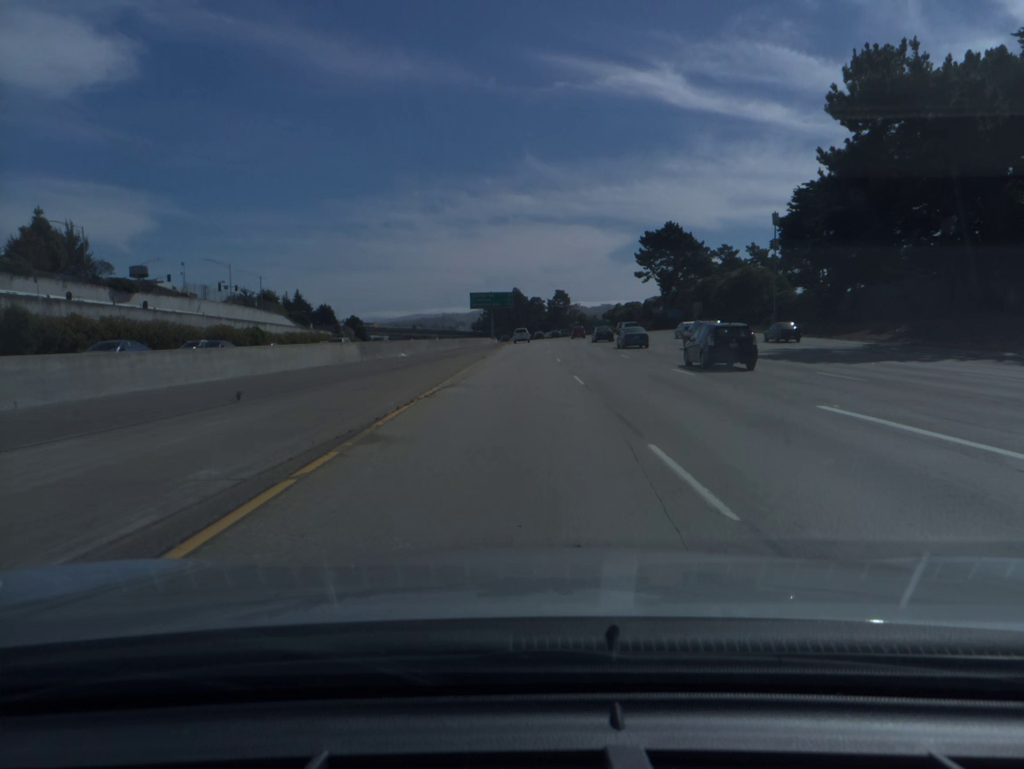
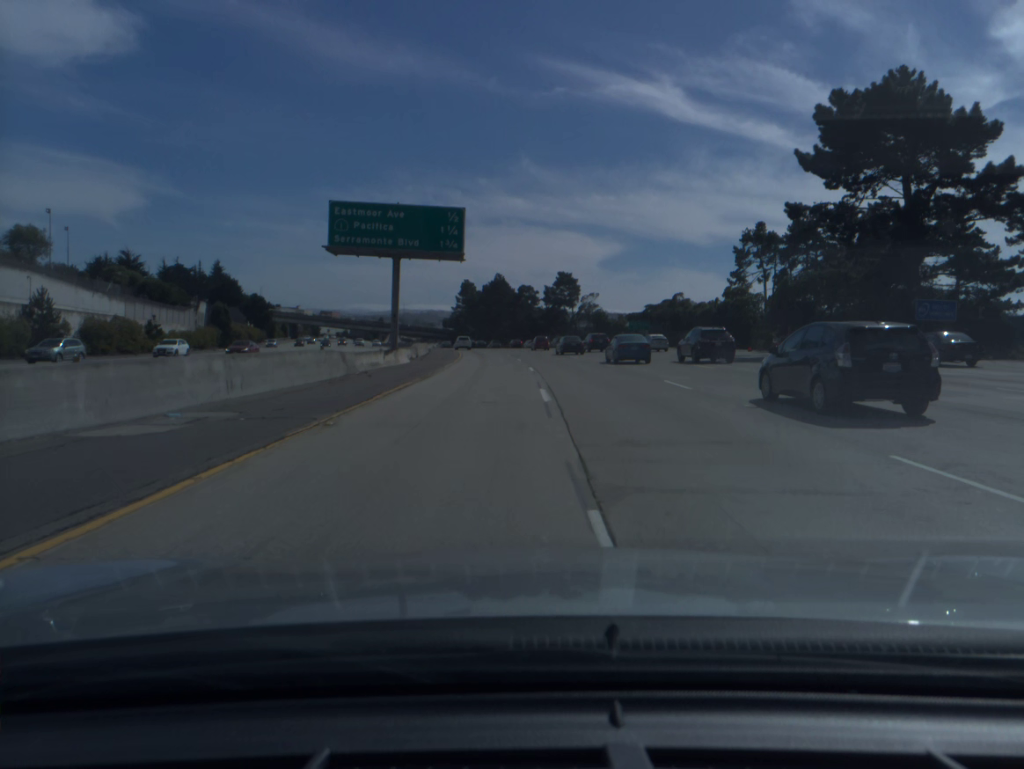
(+0.6, +92.0) m; +1°
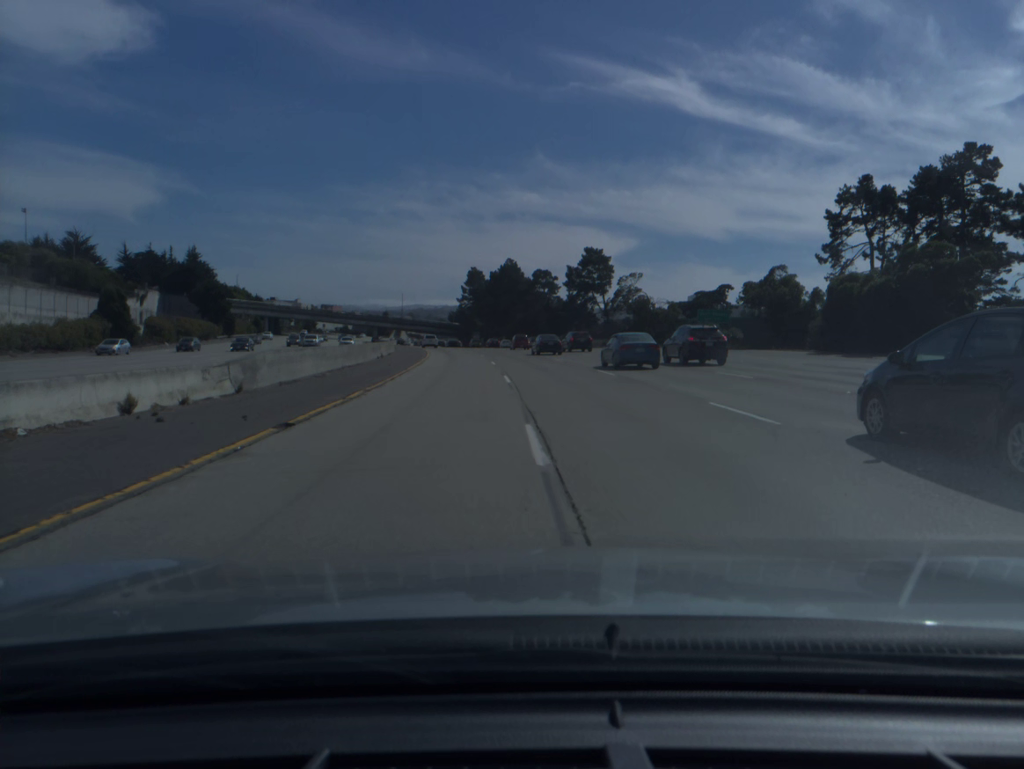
(-0.2, +37.1) m; -1°
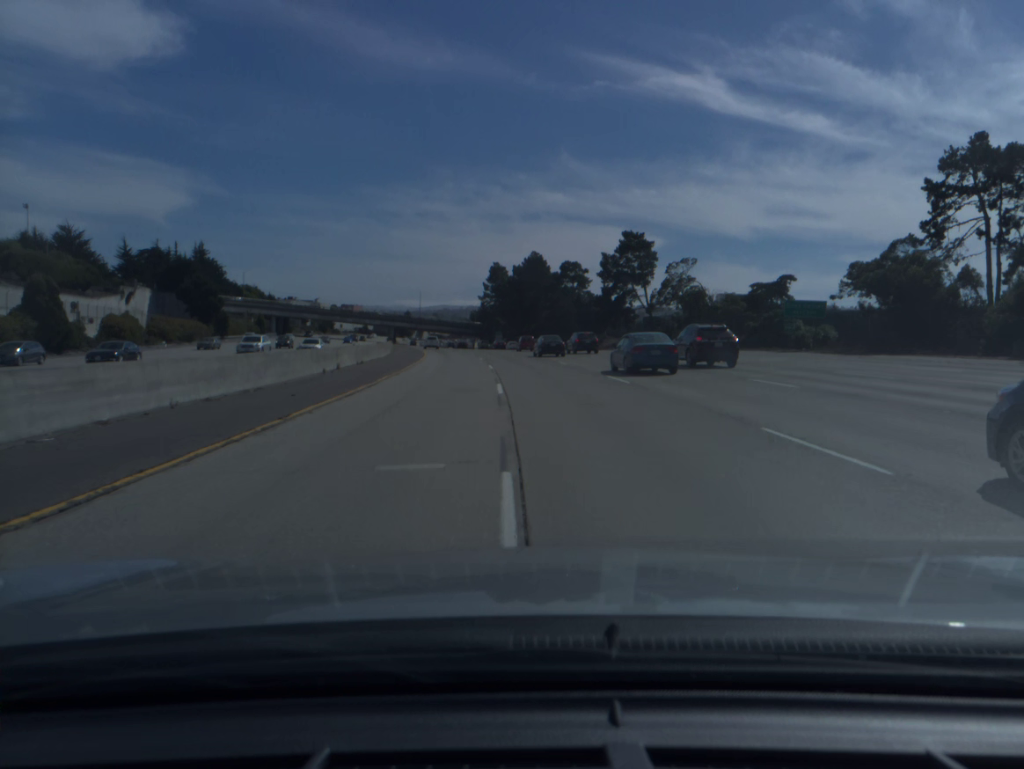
(-0.3, +18.7) m; -2°
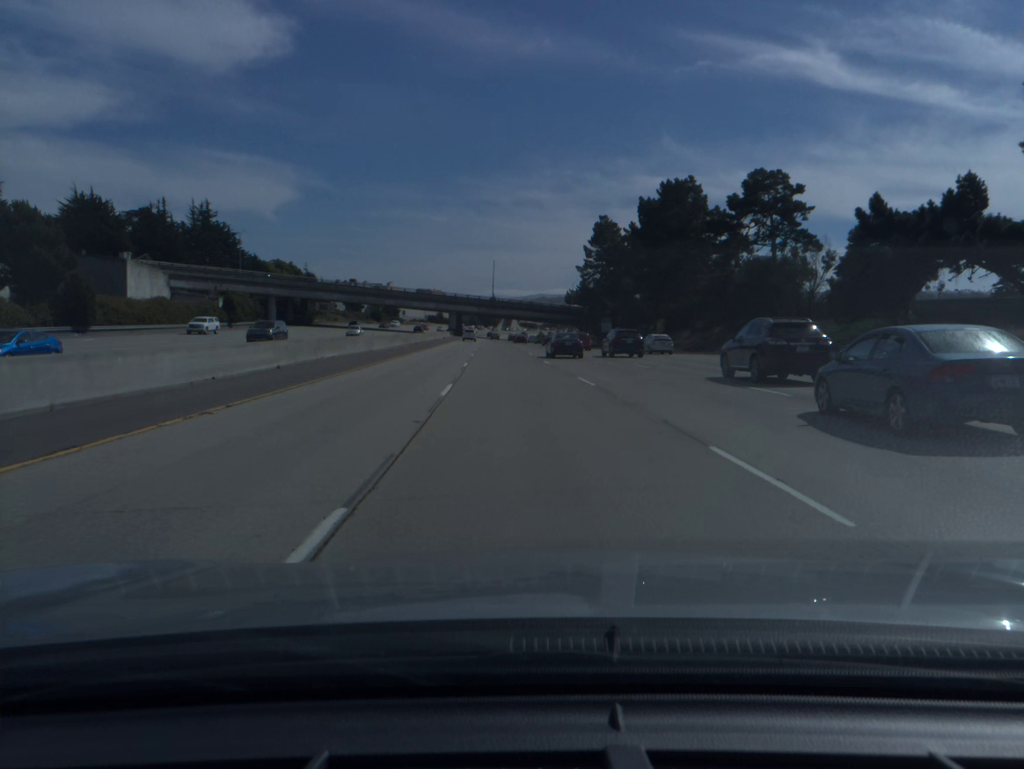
(-4.6, +74.8) m; -7°
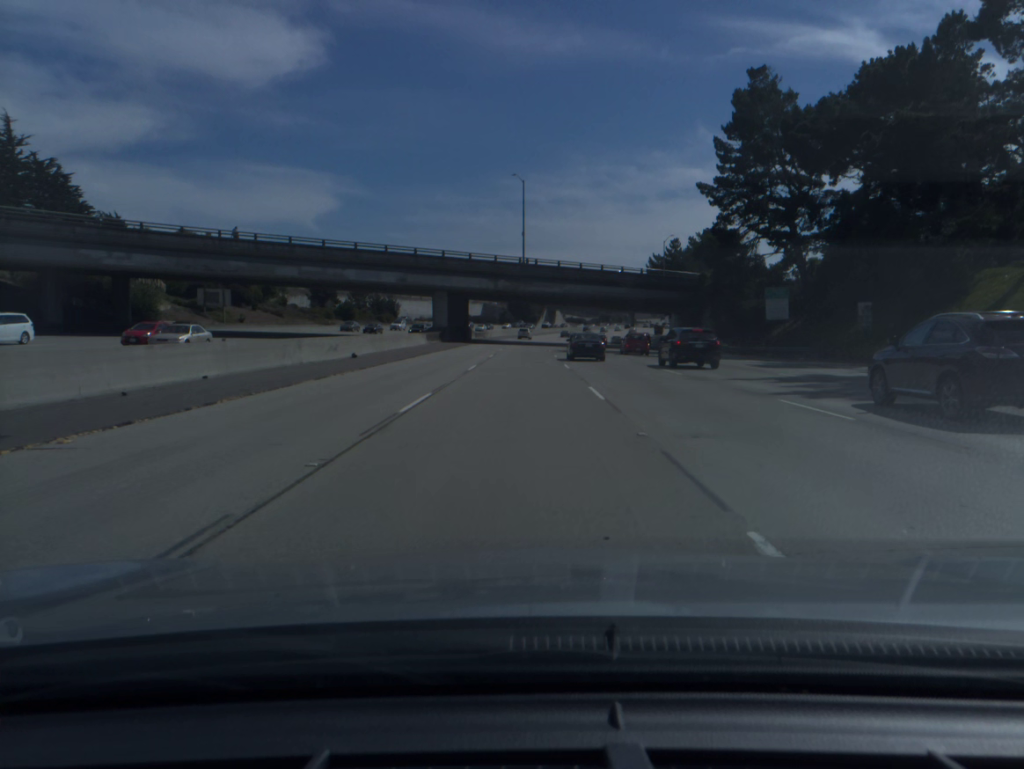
(-3.3, +91.3) m; -3°
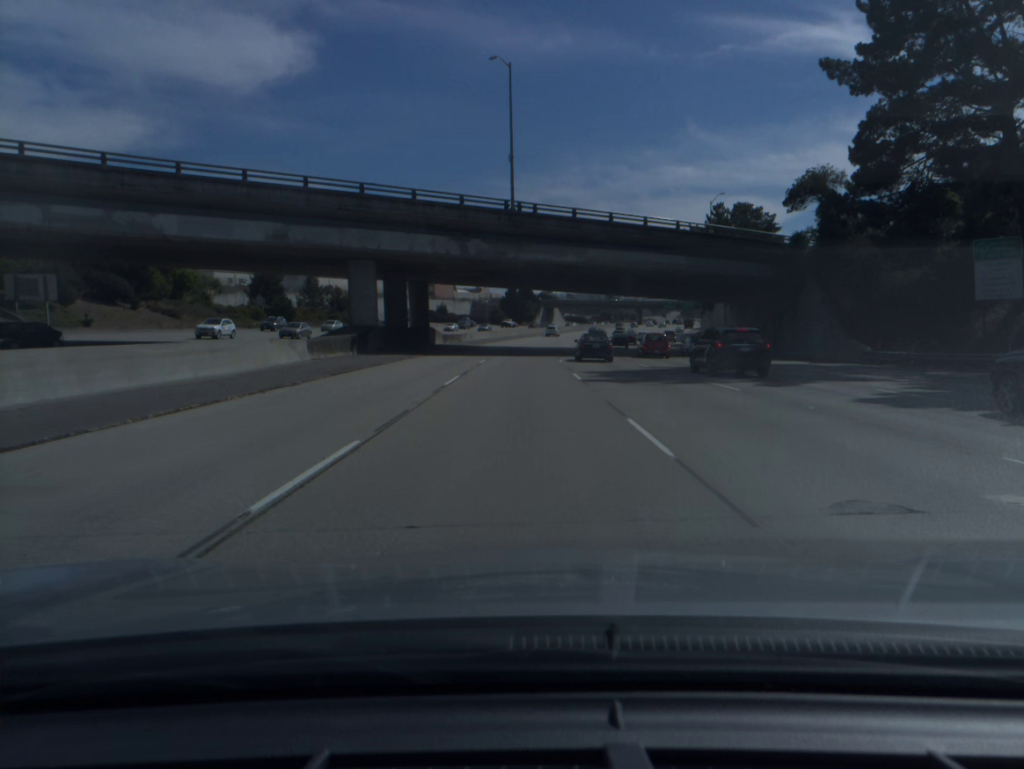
(0.0, +36.6) m; 0°
